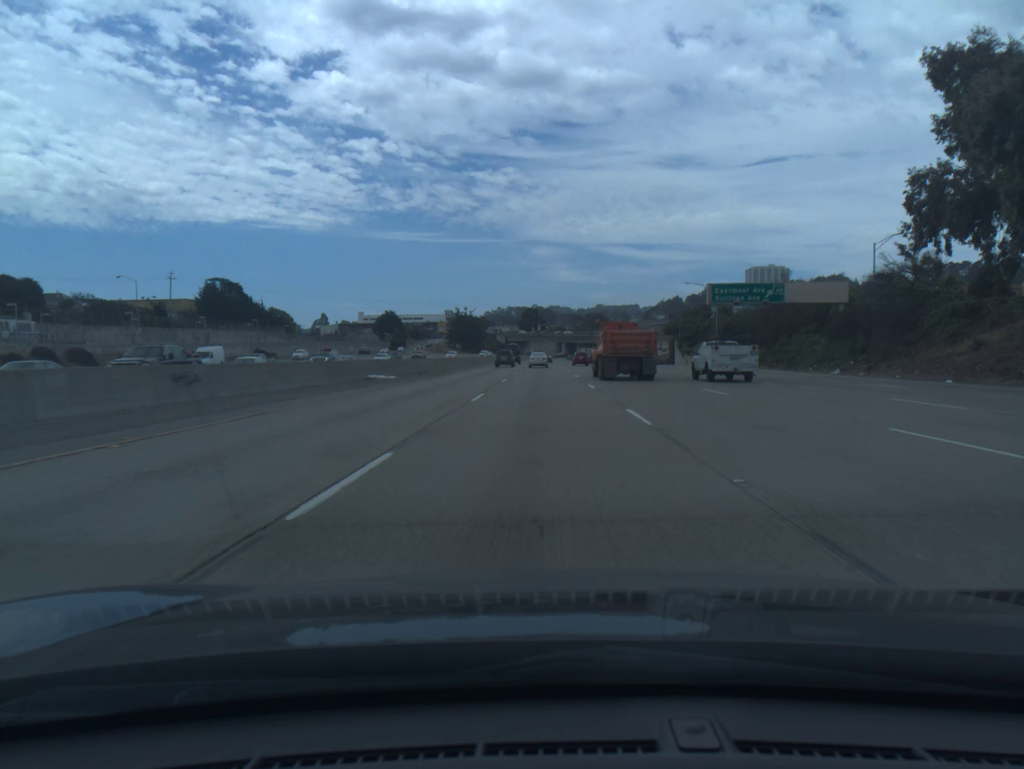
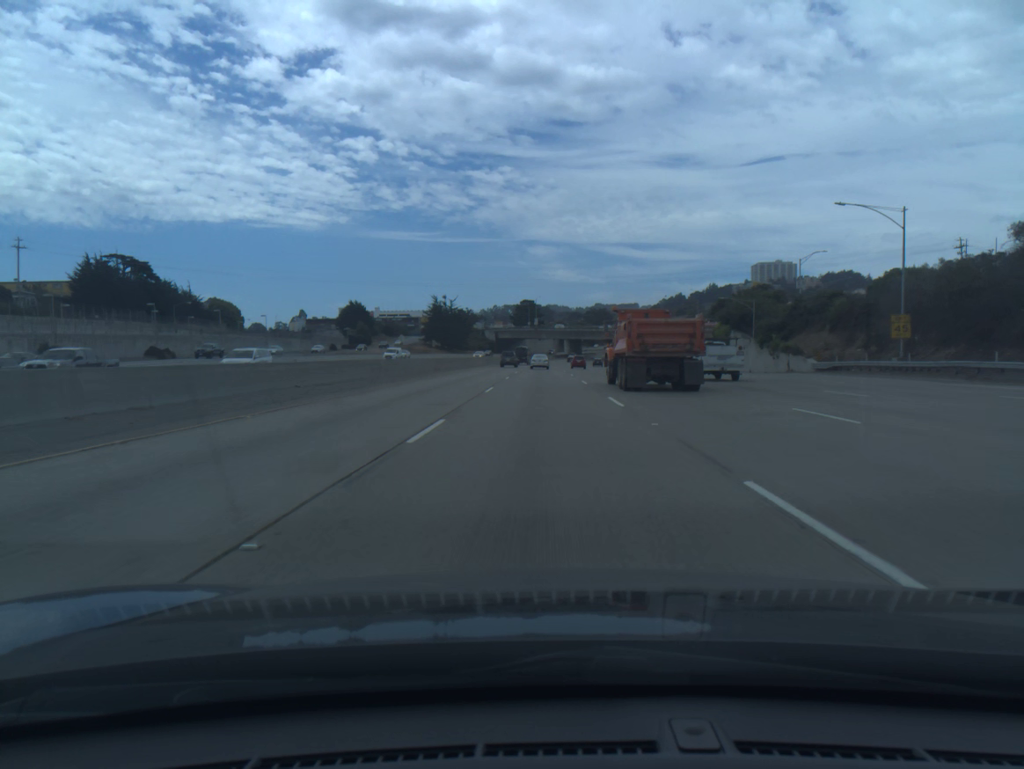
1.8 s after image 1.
(0.0, +53.7) m; 0°
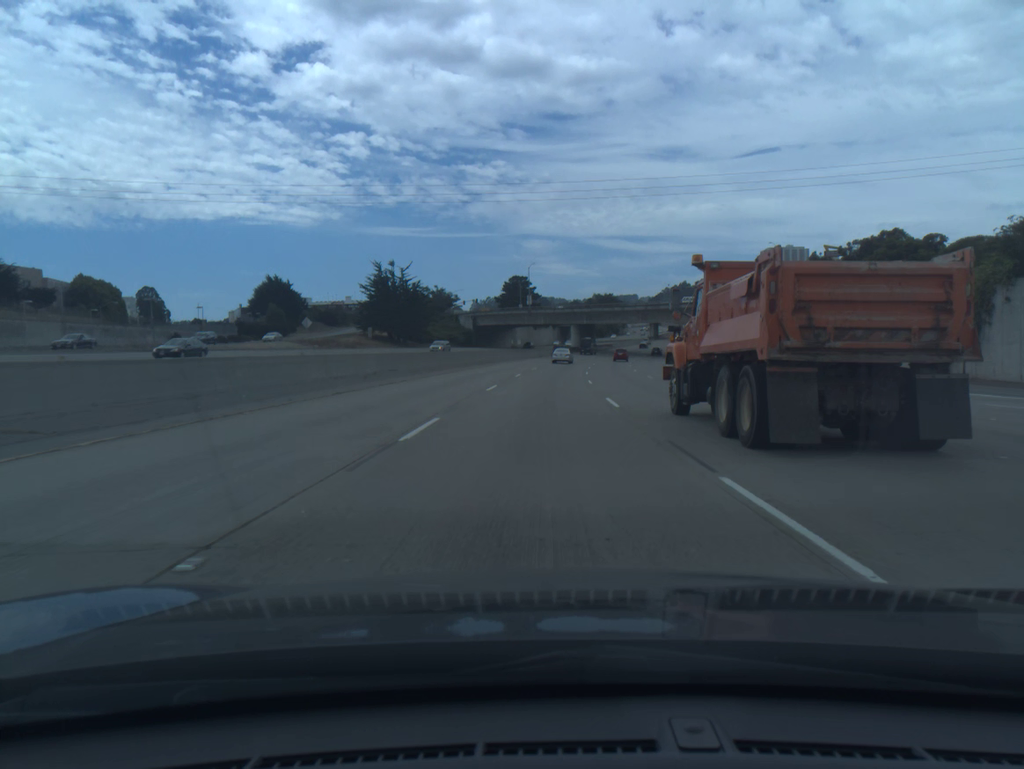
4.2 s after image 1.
(+0.1, +72.8) m; 0°
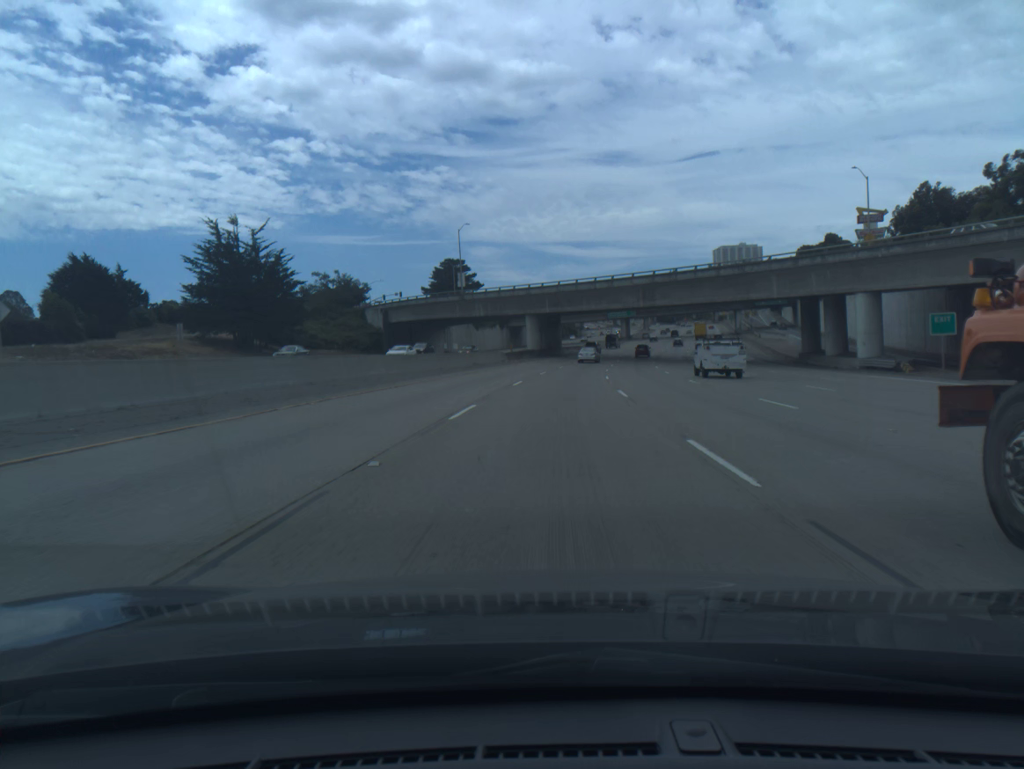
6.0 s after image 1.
(+1.2, +55.2) m; +3°
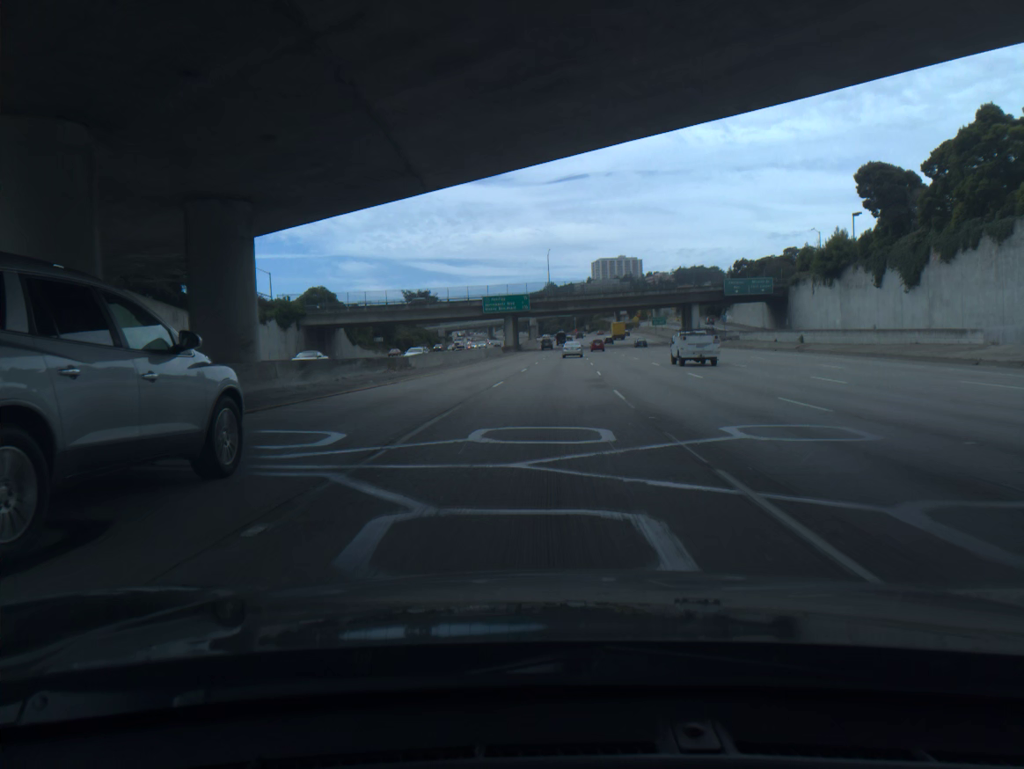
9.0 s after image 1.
(+7.5, +90.8) m; +9°
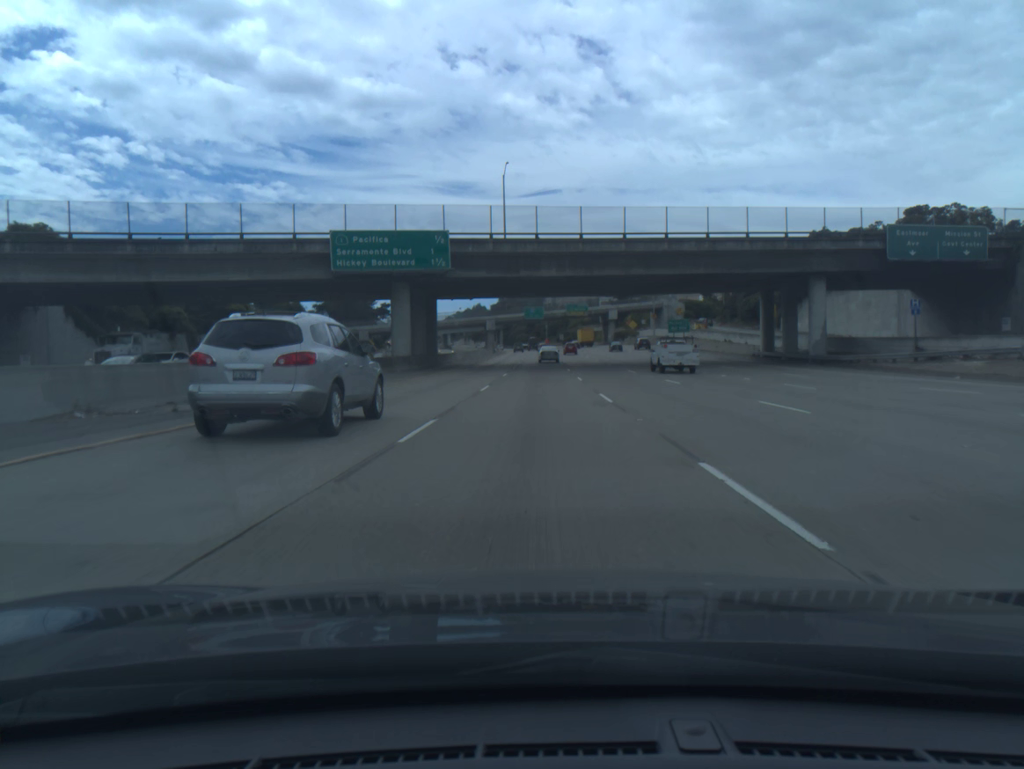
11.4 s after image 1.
(+2.3, +72.3) m; +2°
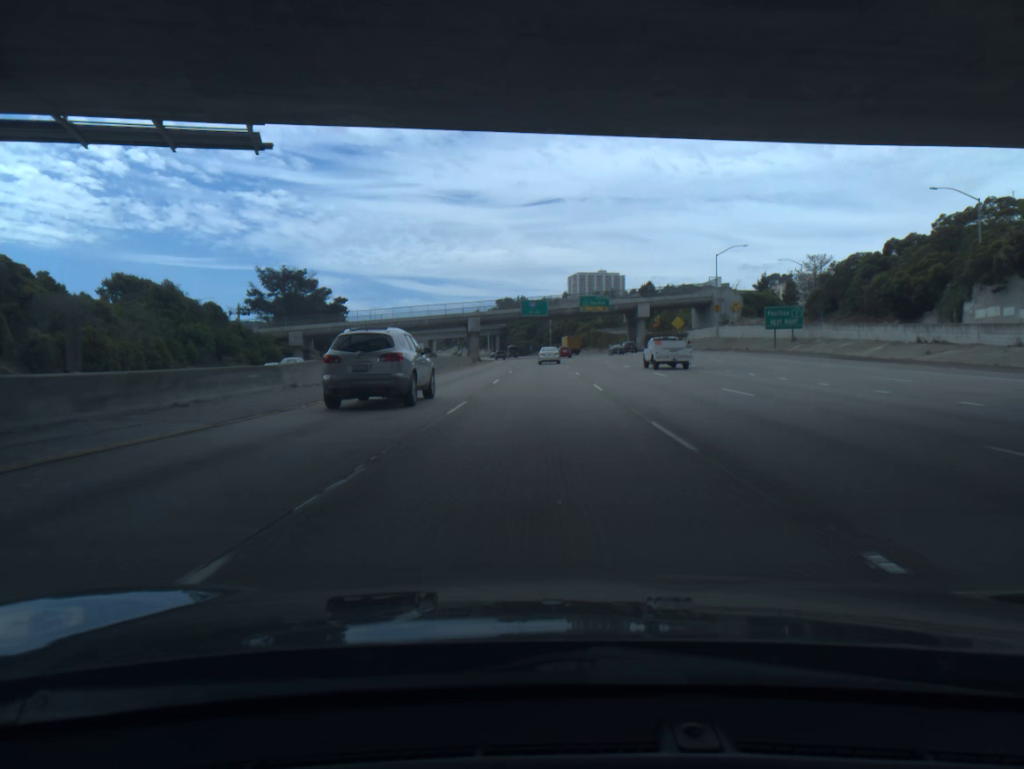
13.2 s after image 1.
(-0.1, +53.8) m; 0°
